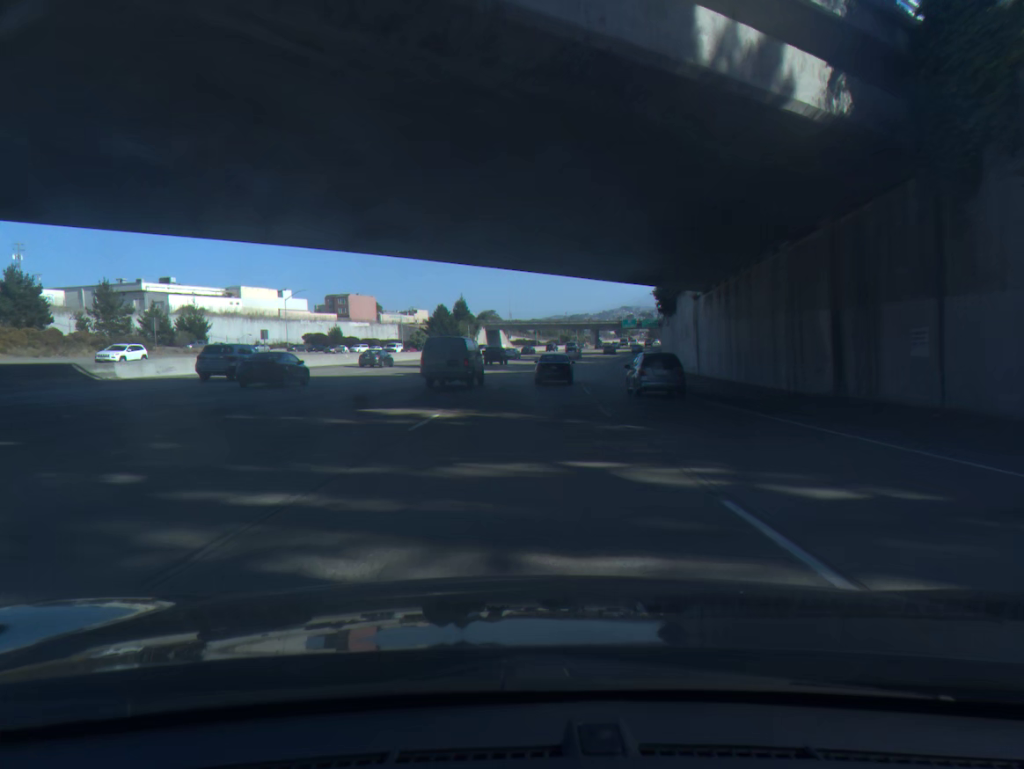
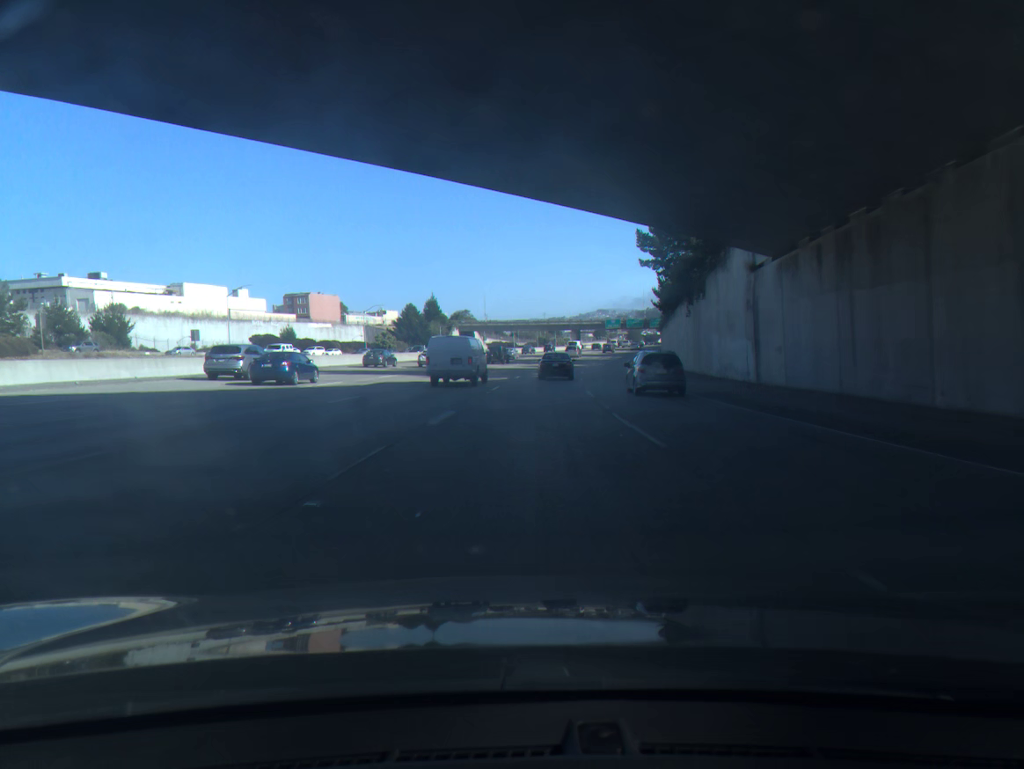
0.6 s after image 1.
(+0.2, +17.1) m; +2°
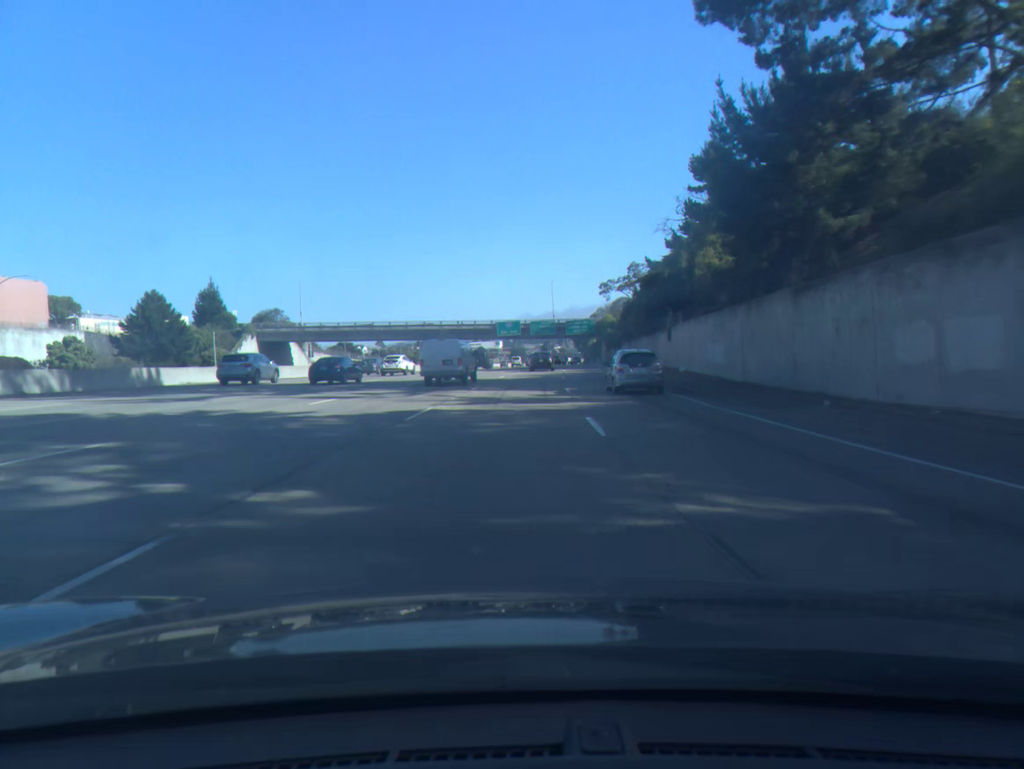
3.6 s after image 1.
(+6.9, +85.3) m; +9°
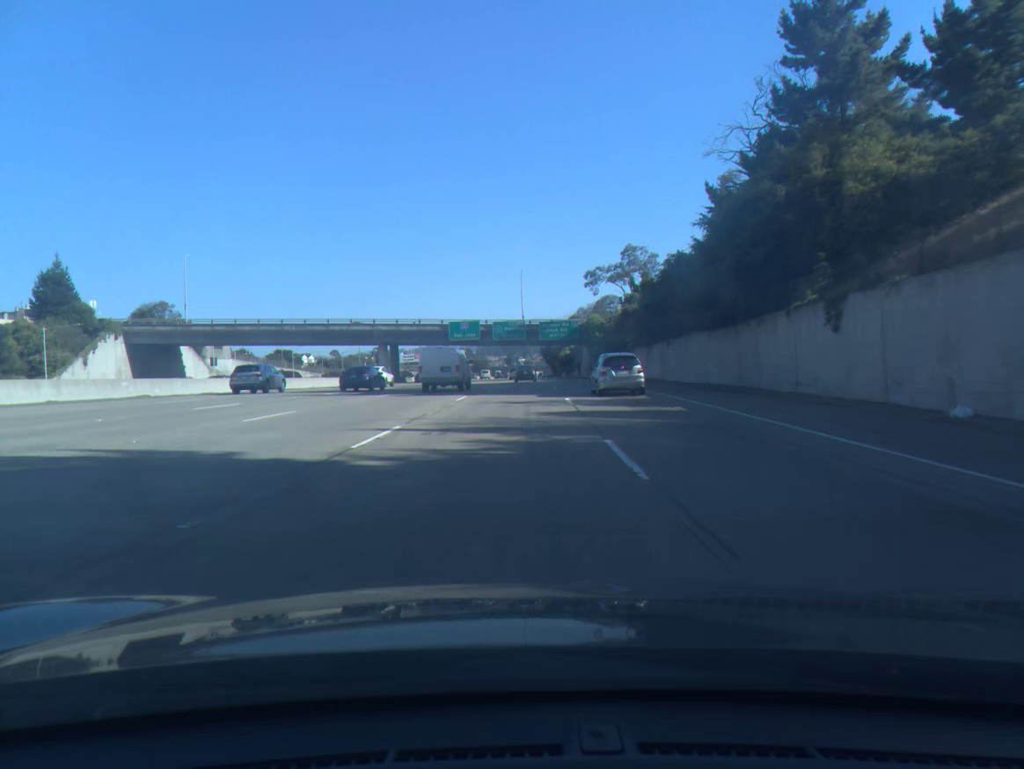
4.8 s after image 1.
(+0.8, +34.0) m; +3°
